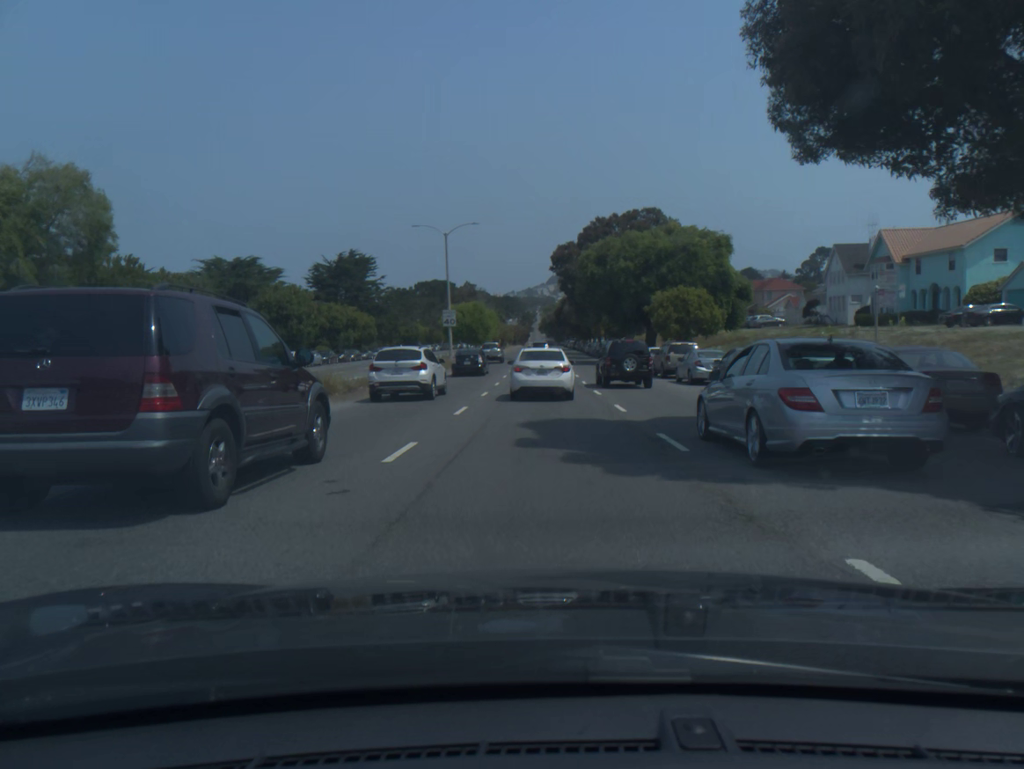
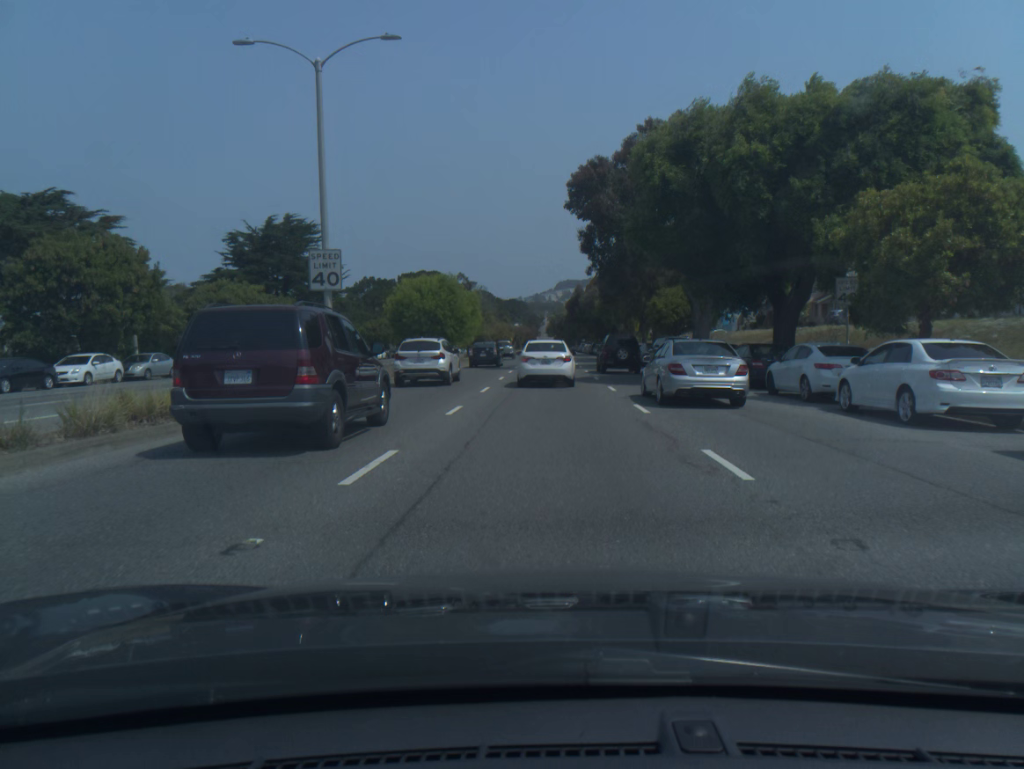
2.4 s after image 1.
(-0.1, +31.5) m; -1°
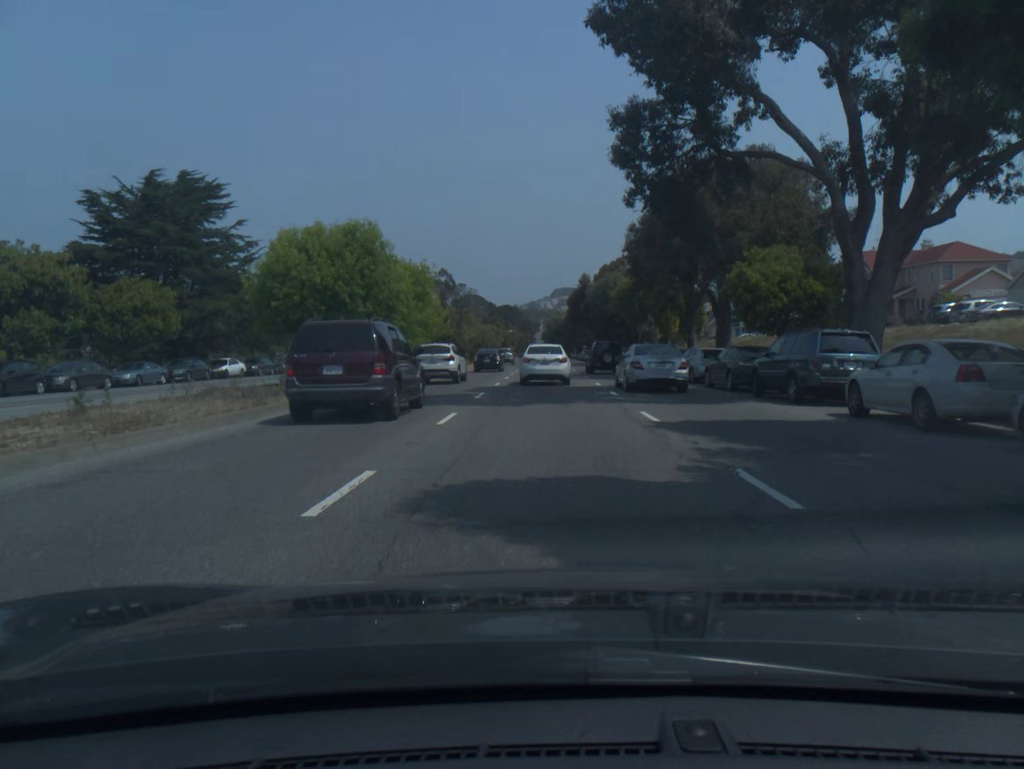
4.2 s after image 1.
(+0.1, +23.3) m; 0°
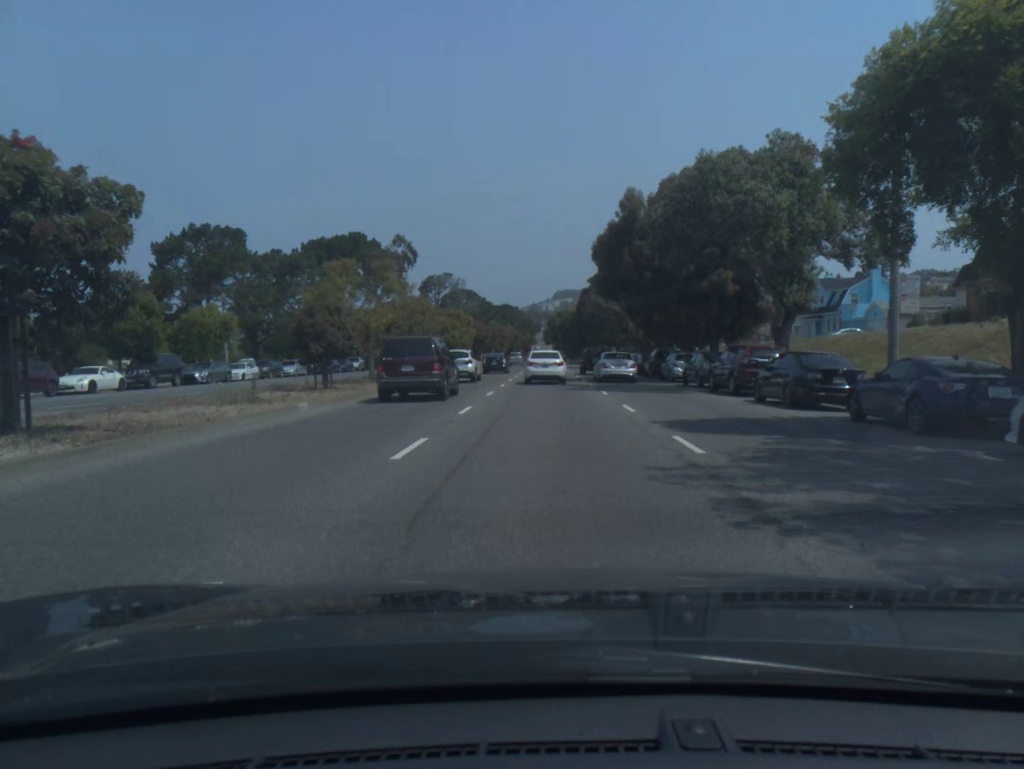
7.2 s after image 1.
(+0.2, +39.9) m; 0°
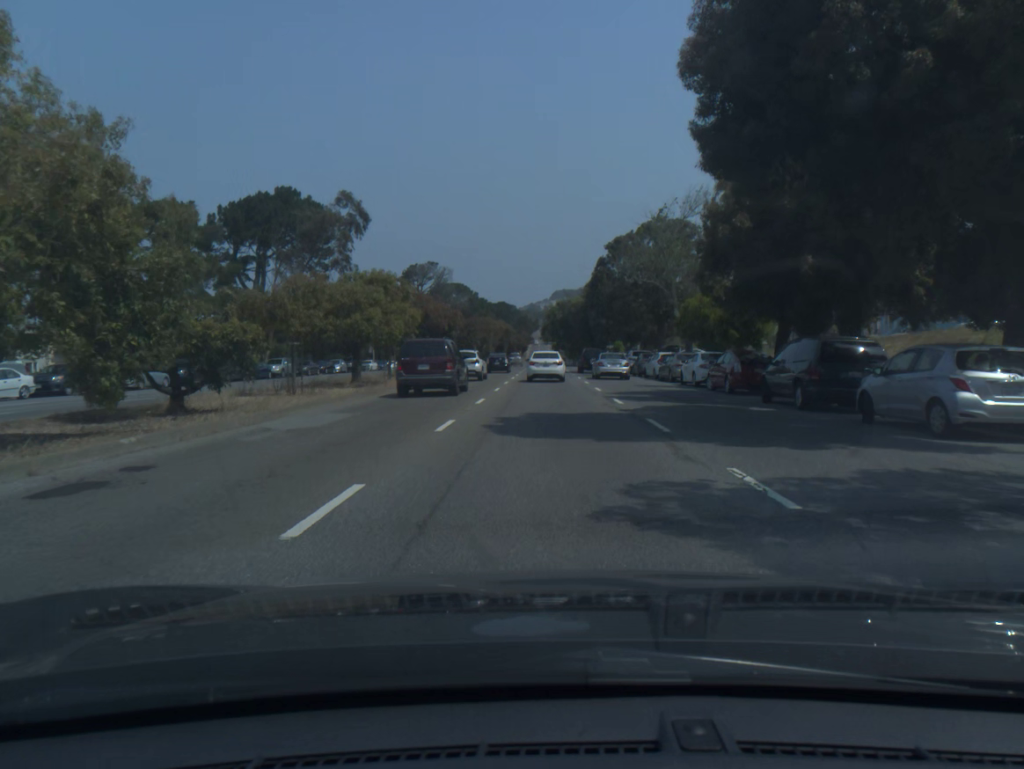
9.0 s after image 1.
(0.0, +25.6) m; 0°
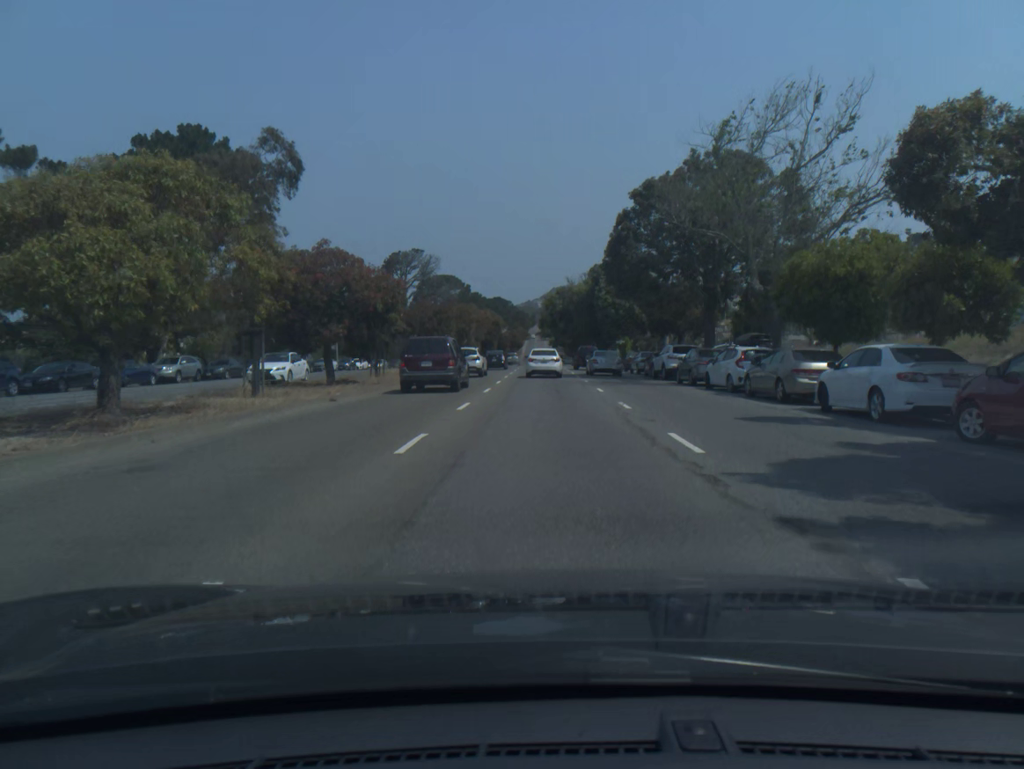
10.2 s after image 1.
(+0.1, +17.8) m; 0°
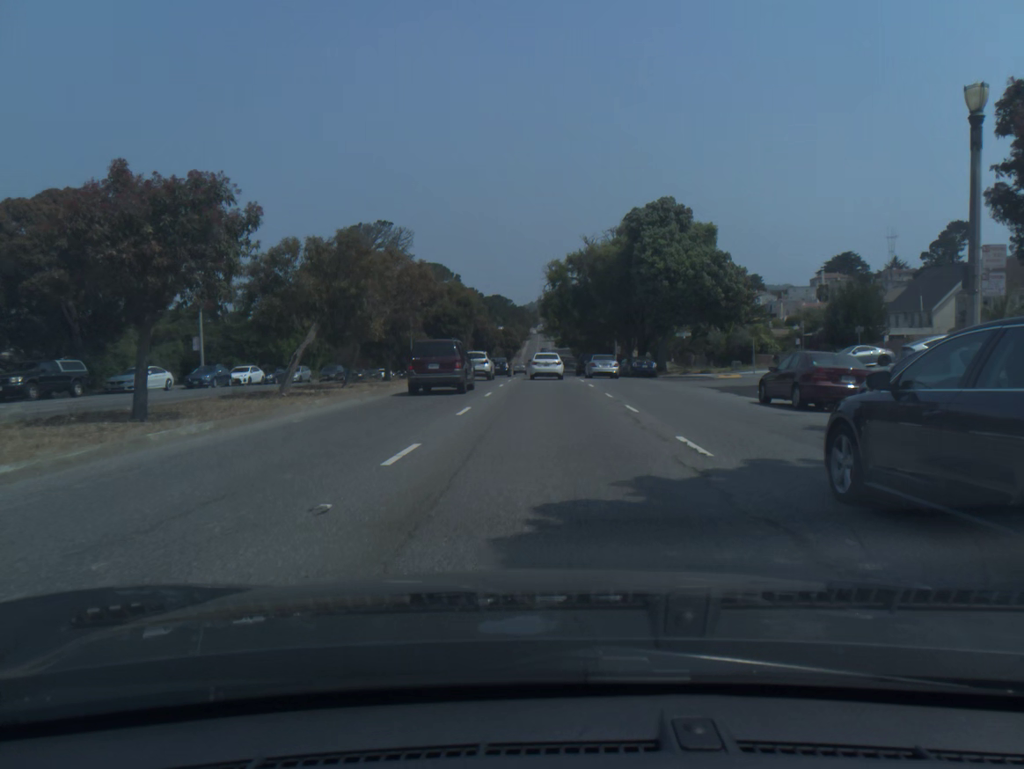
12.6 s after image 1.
(-0.1, +37.1) m; 0°
